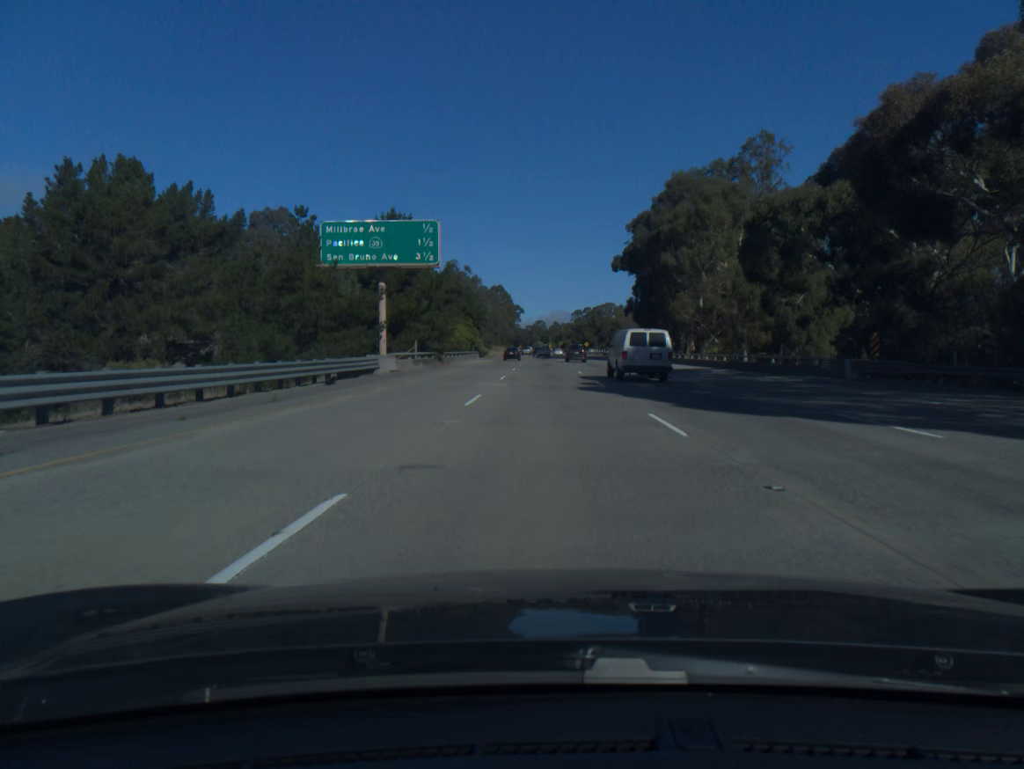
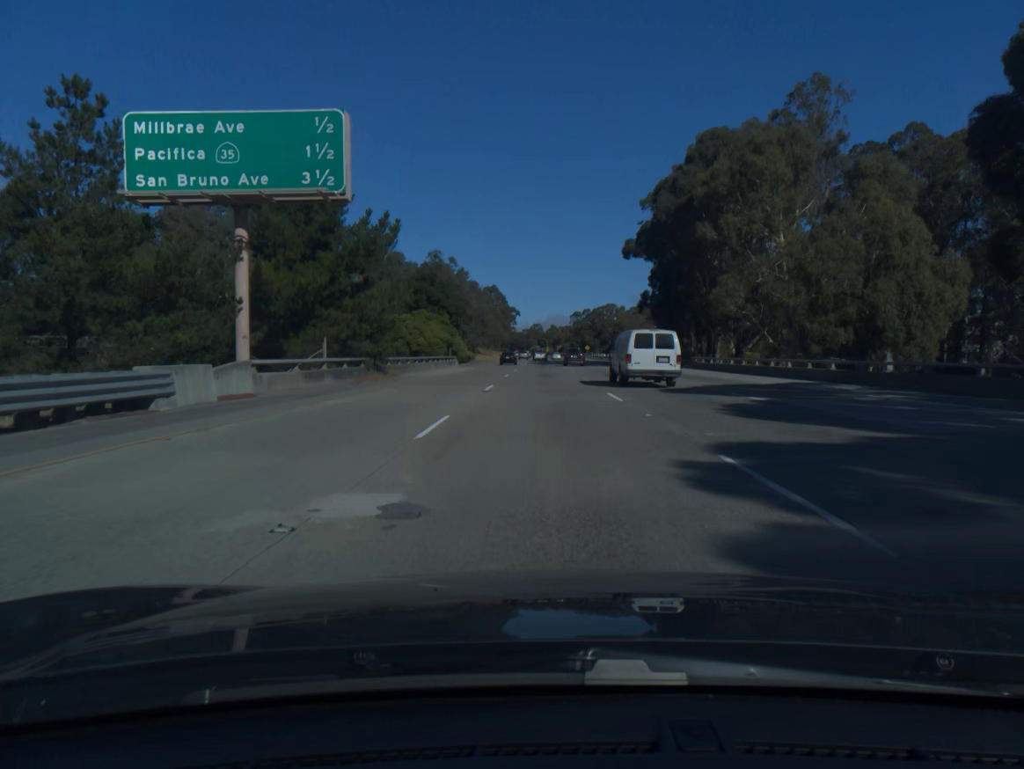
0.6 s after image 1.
(0.0, +21.0) m; 0°
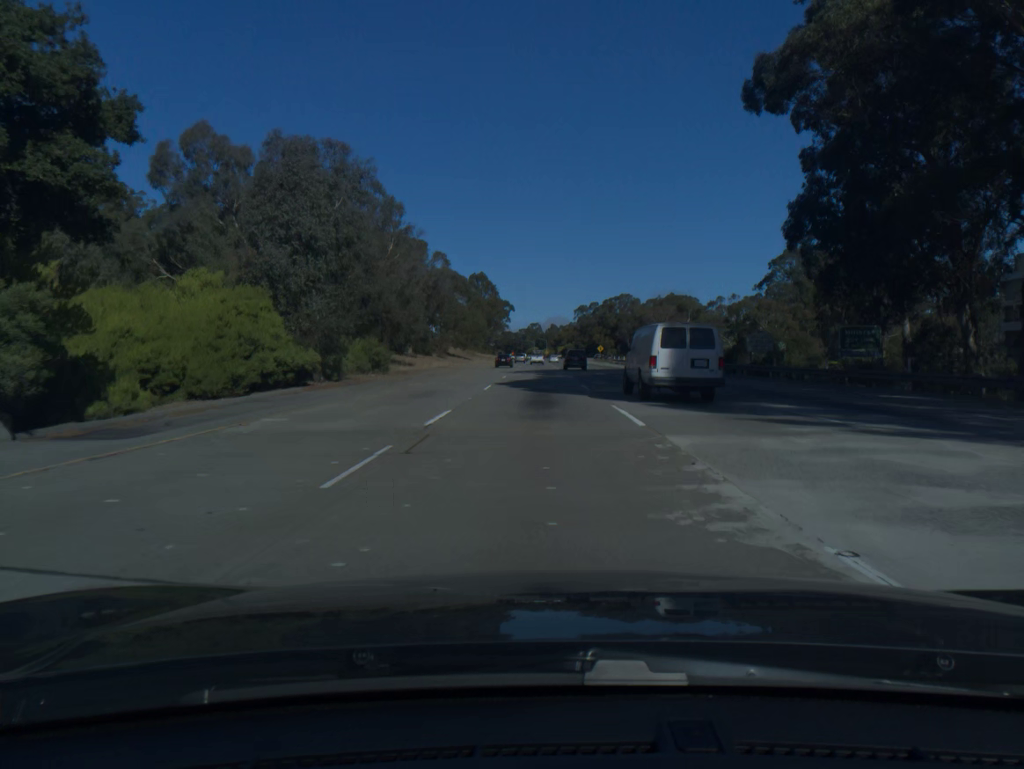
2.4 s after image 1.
(+0.2, +62.8) m; 0°
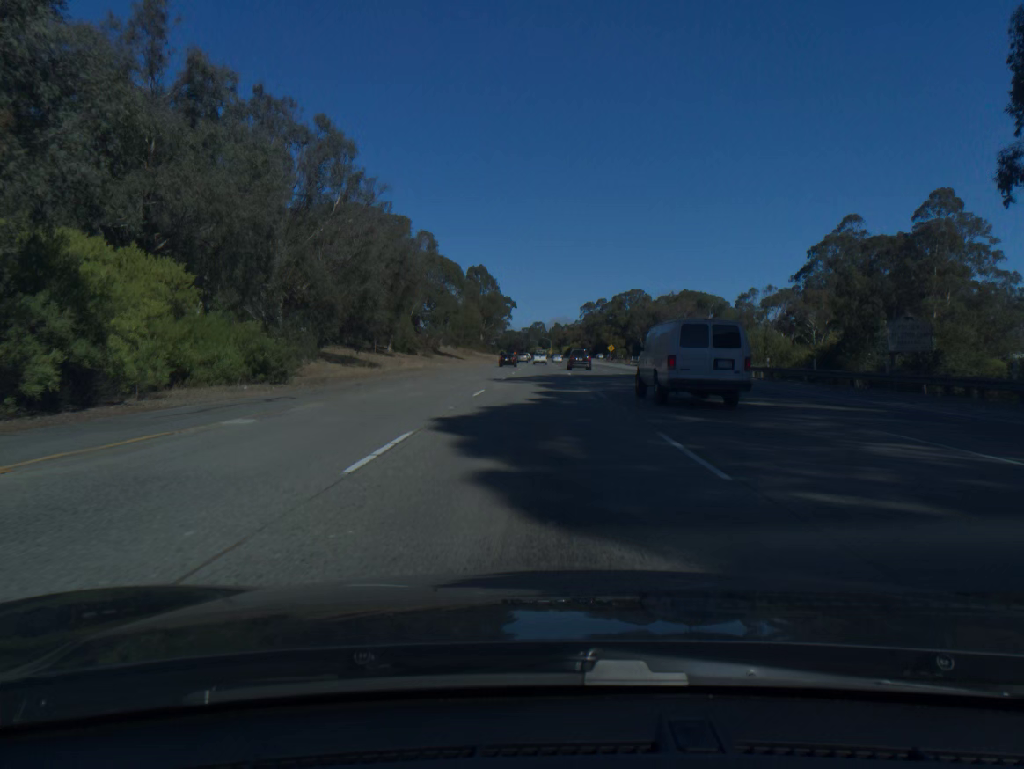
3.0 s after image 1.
(-0.1, +20.9) m; 0°
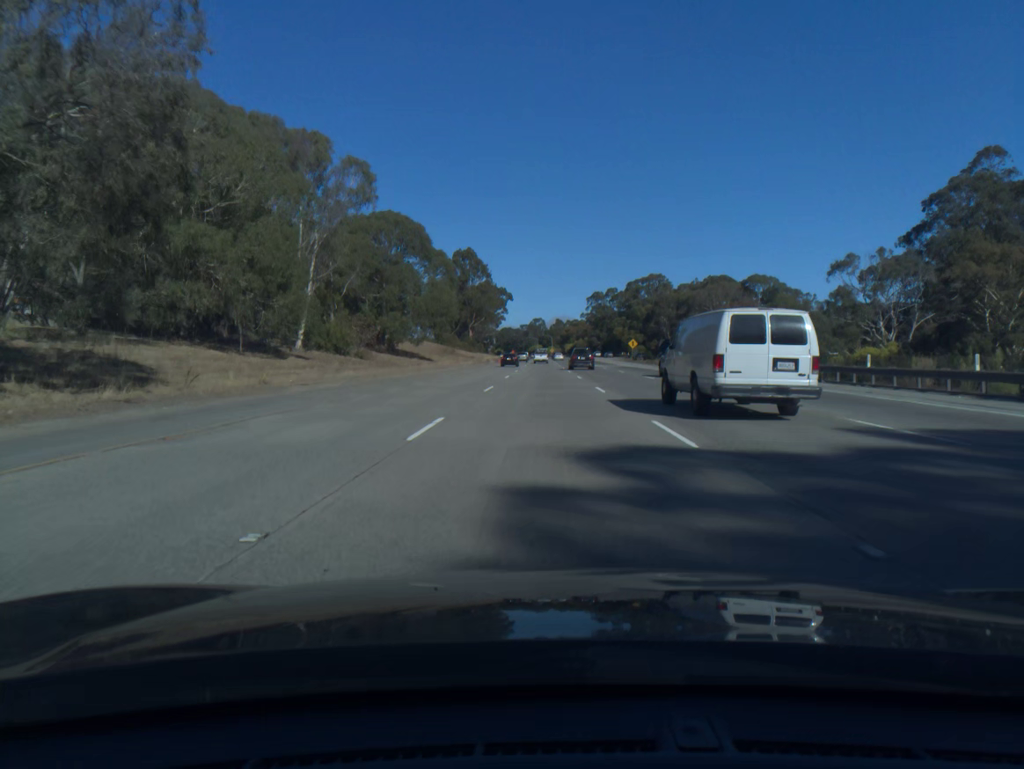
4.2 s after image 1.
(0.0, +41.7) m; 0°
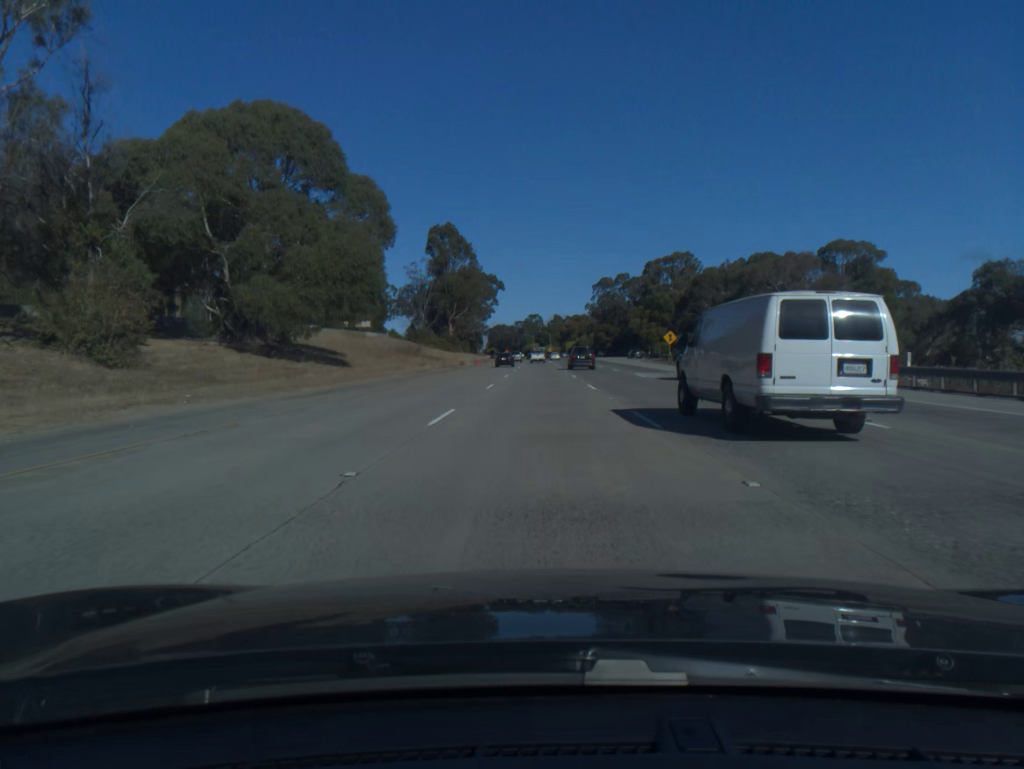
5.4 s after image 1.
(+0.1, +41.5) m; 0°
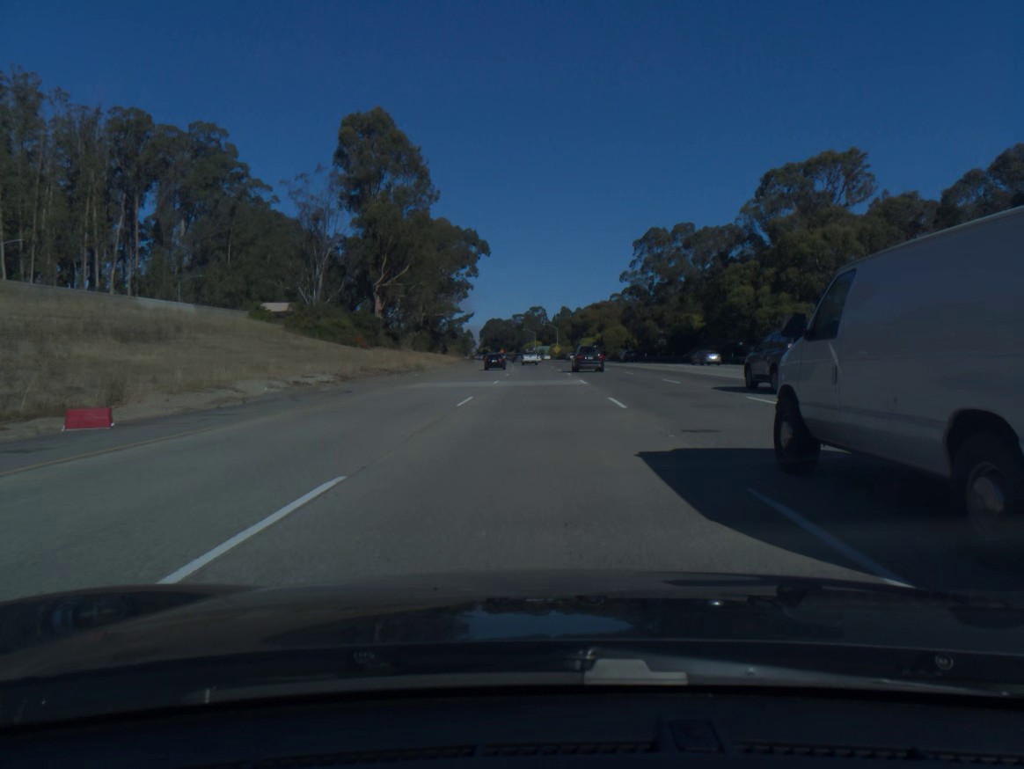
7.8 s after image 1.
(-0.1, +83.0) m; 0°
